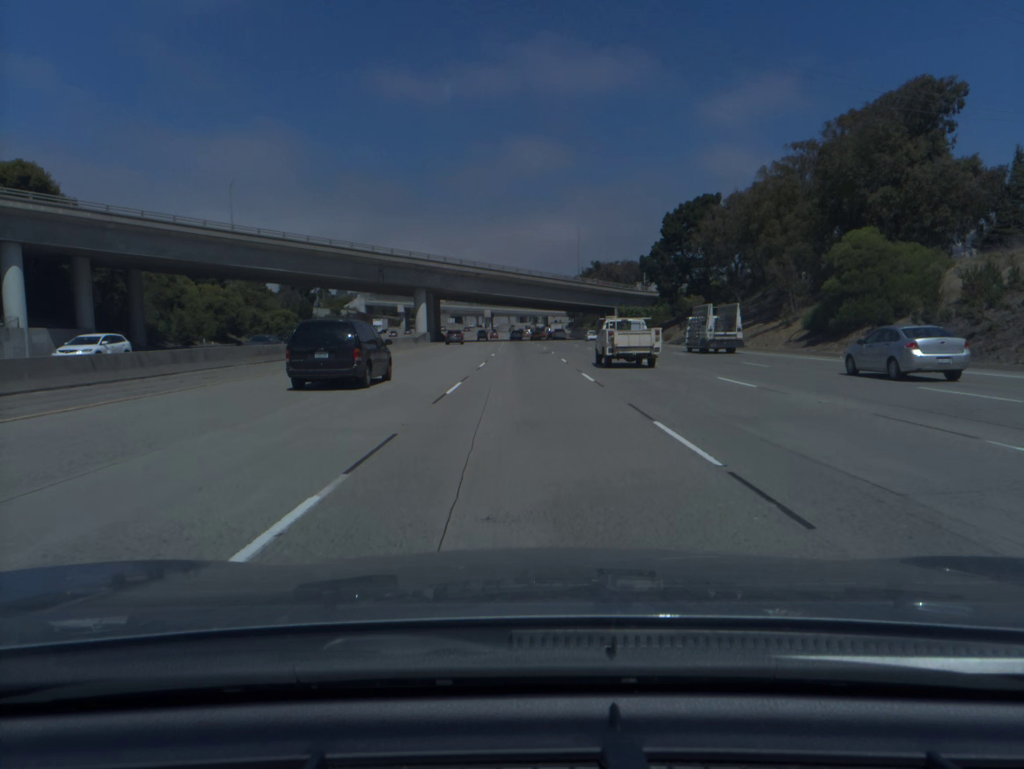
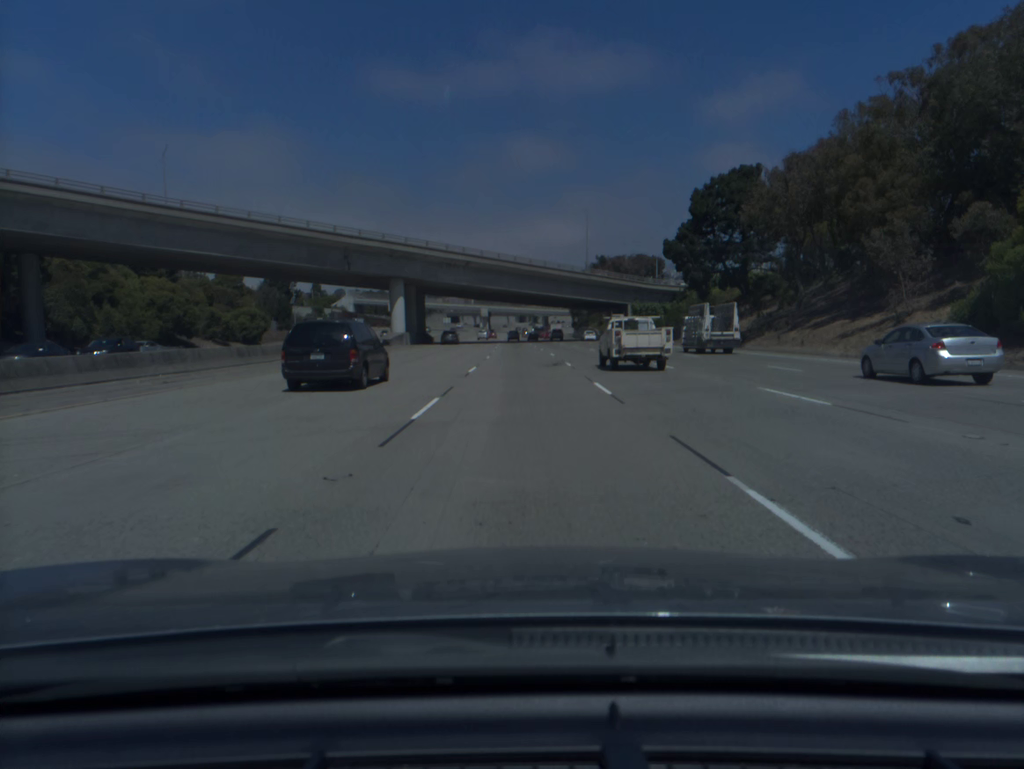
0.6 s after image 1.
(0.0, +19.0) m; 0°
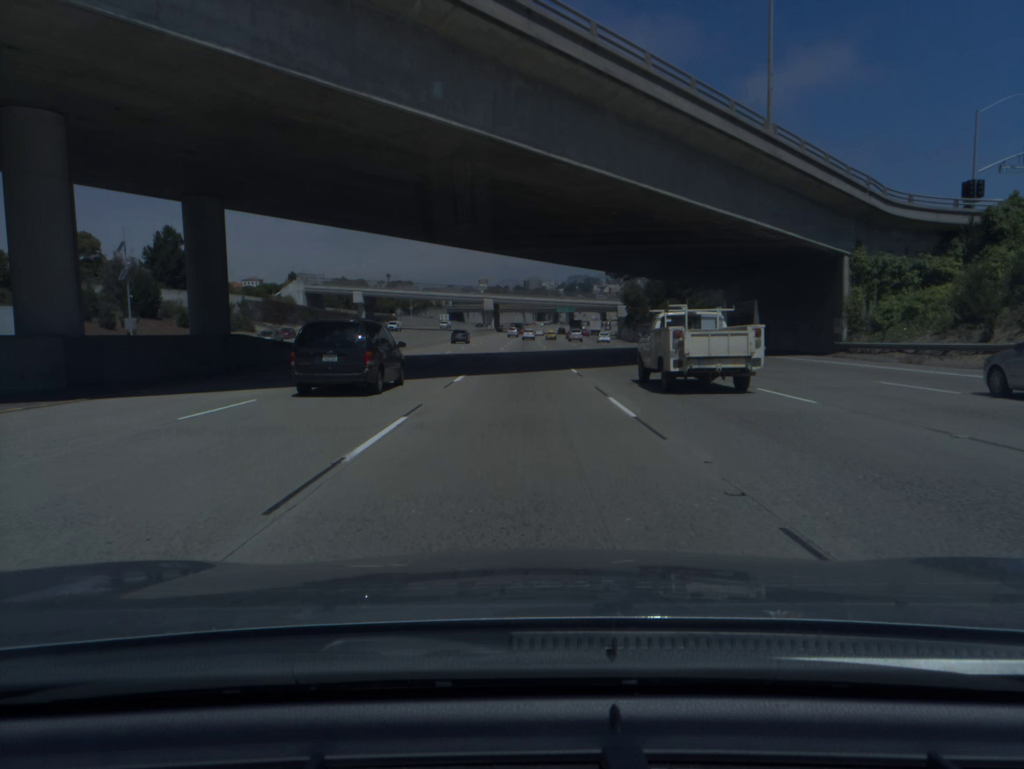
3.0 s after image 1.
(-0.6, +75.7) m; -1°
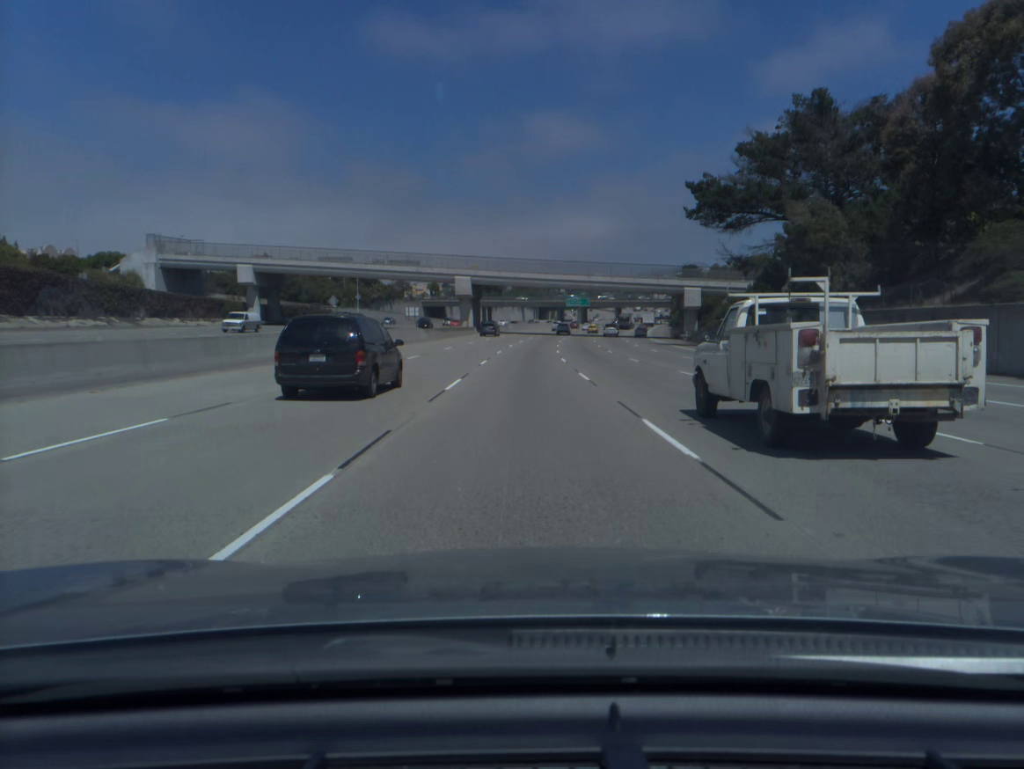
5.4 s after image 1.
(-0.1, +75.2) m; 0°
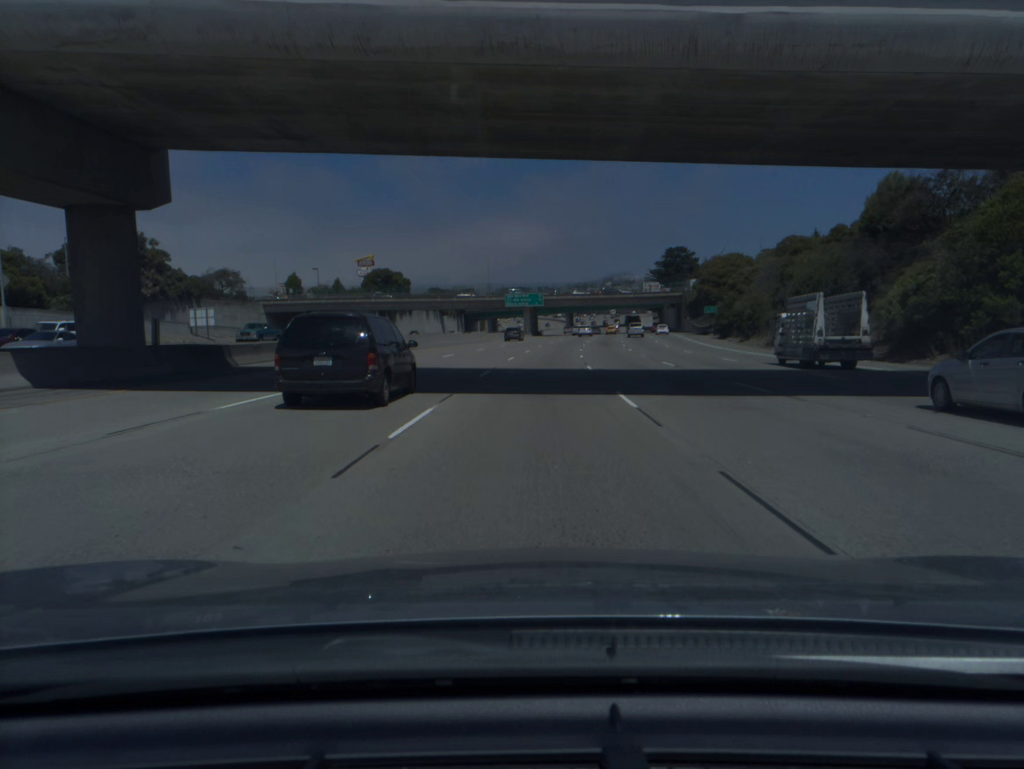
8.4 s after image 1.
(+2.6, +93.6) m; +5°
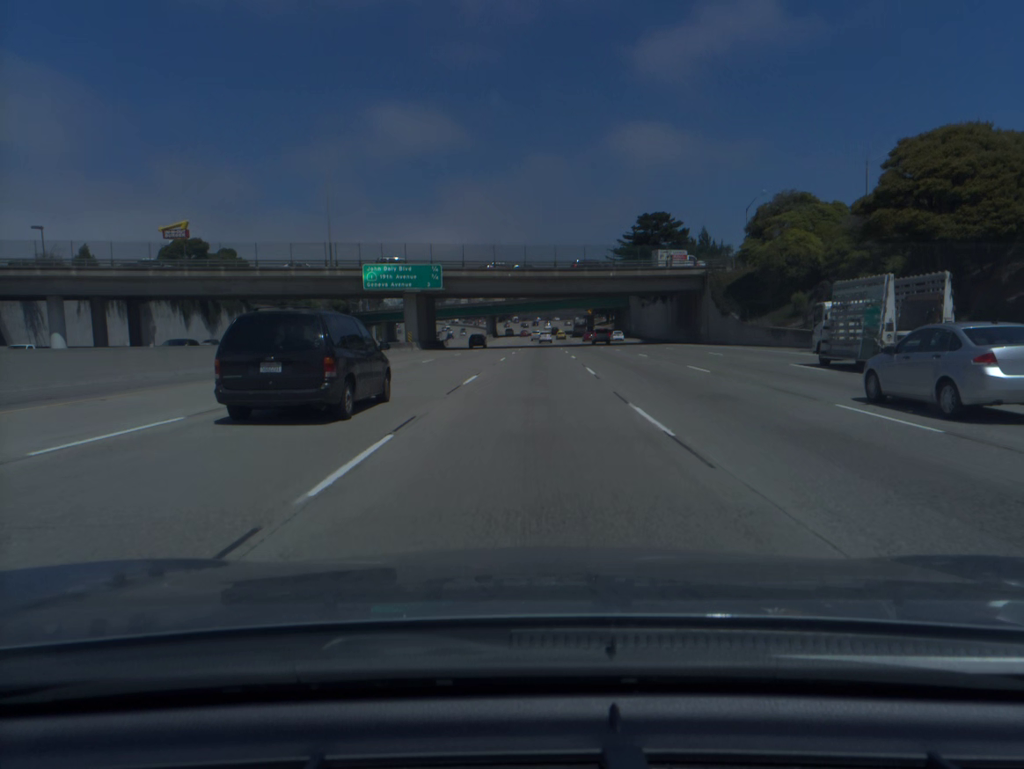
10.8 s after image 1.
(+4.0, +75.3) m; +6°
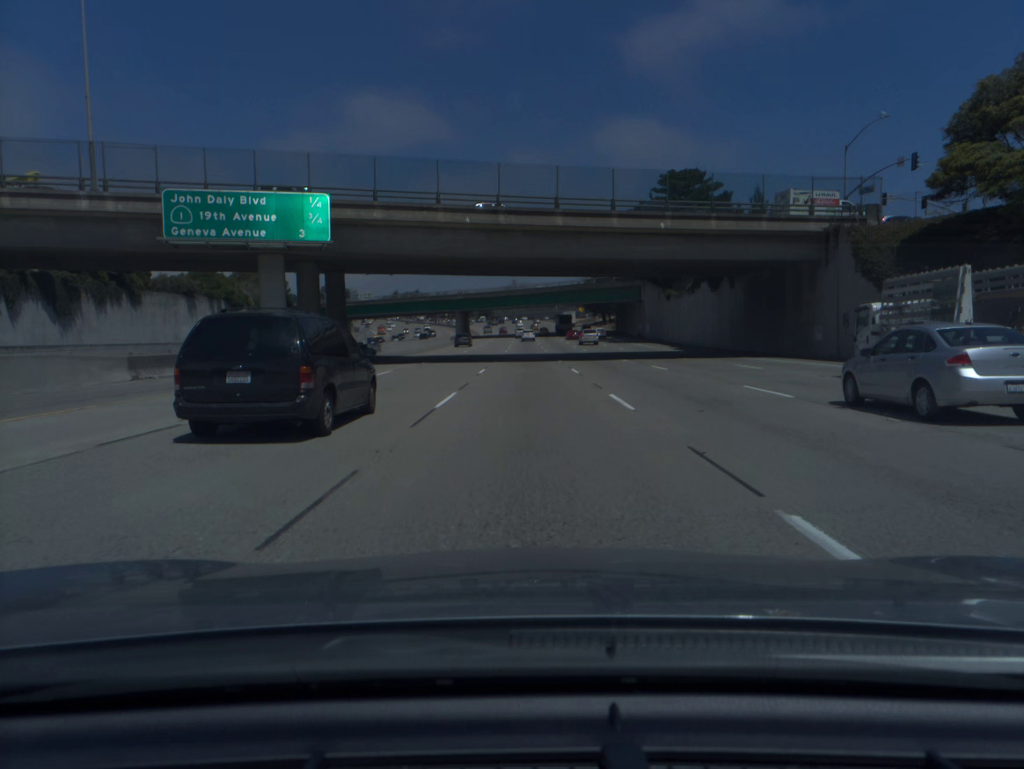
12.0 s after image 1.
(+0.6, +37.8) m; +1°
